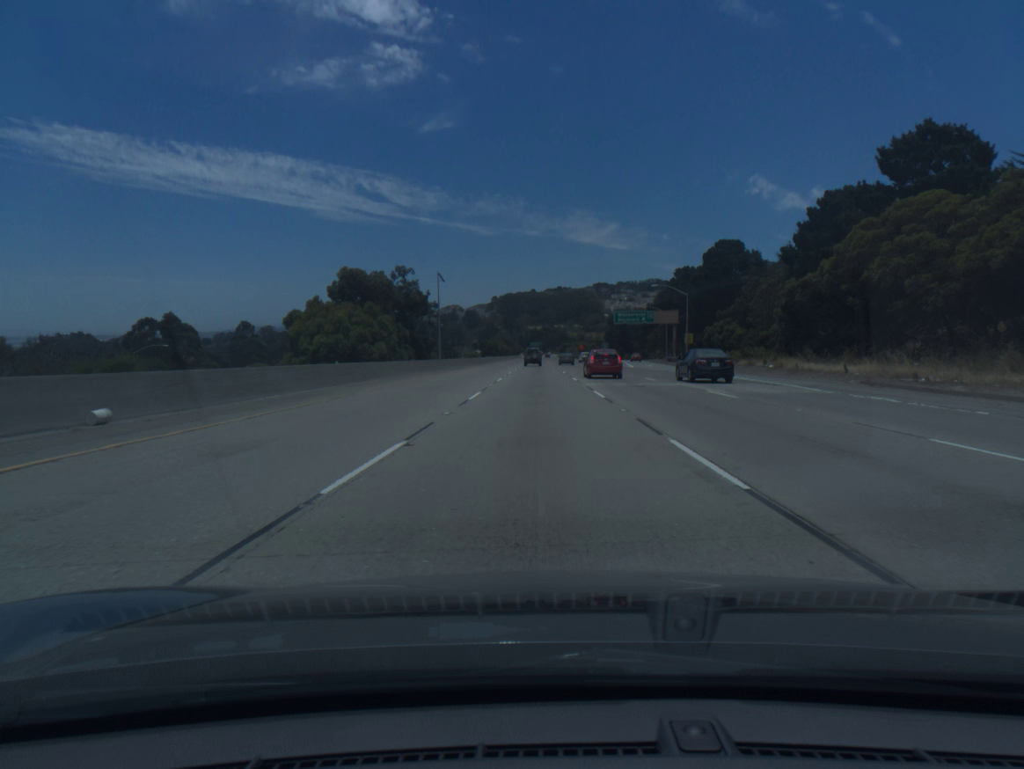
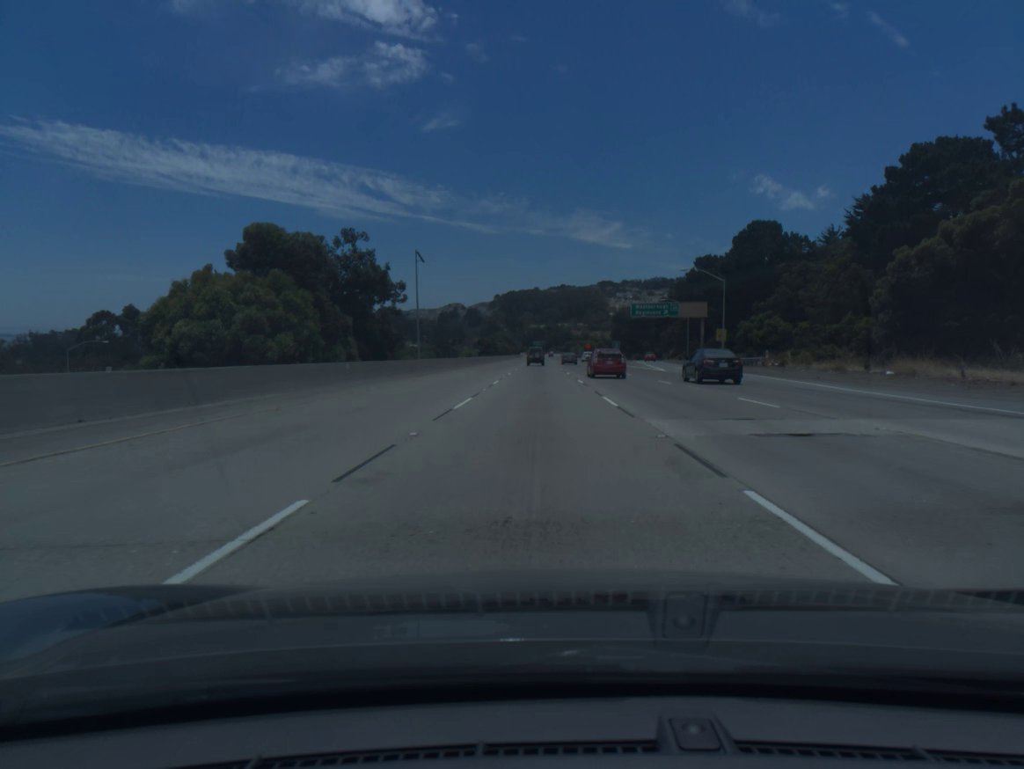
(0.0, +18.6) m; 0°
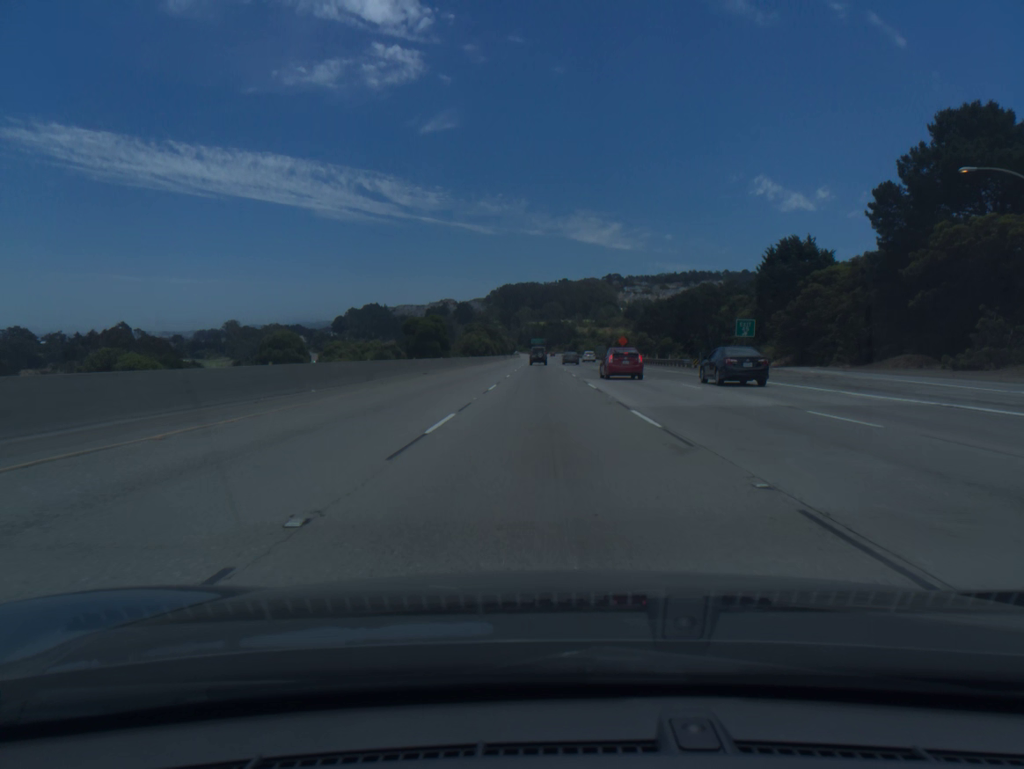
(-0.5, +92.7) m; 0°
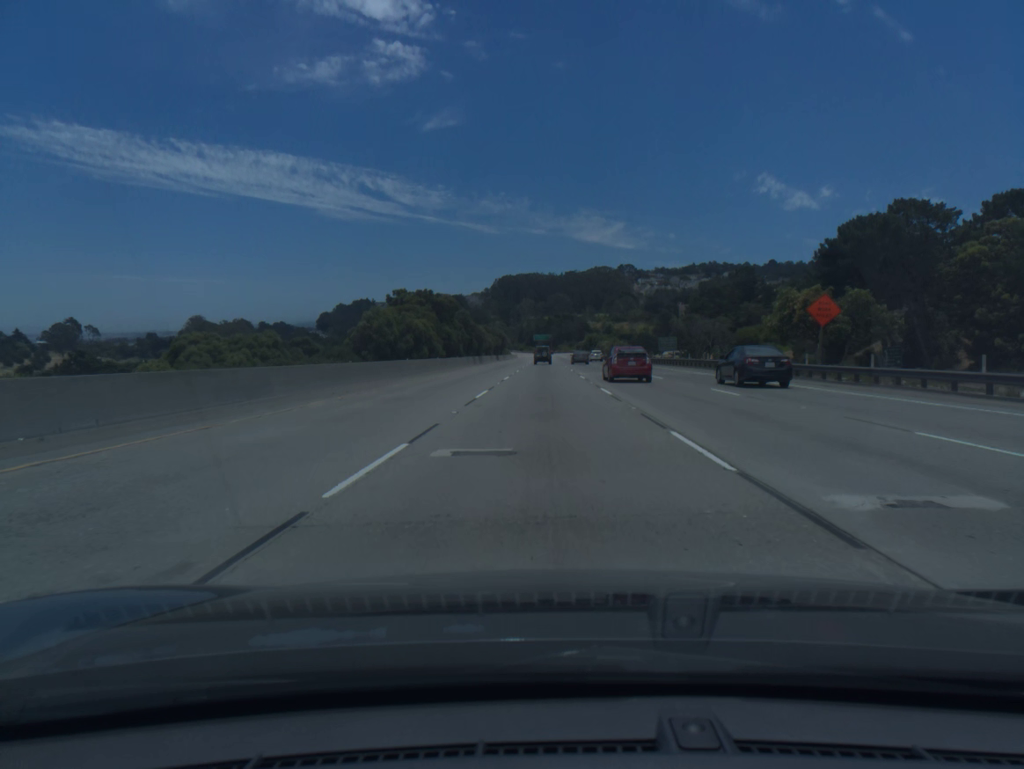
(-0.2, +92.6) m; 0°
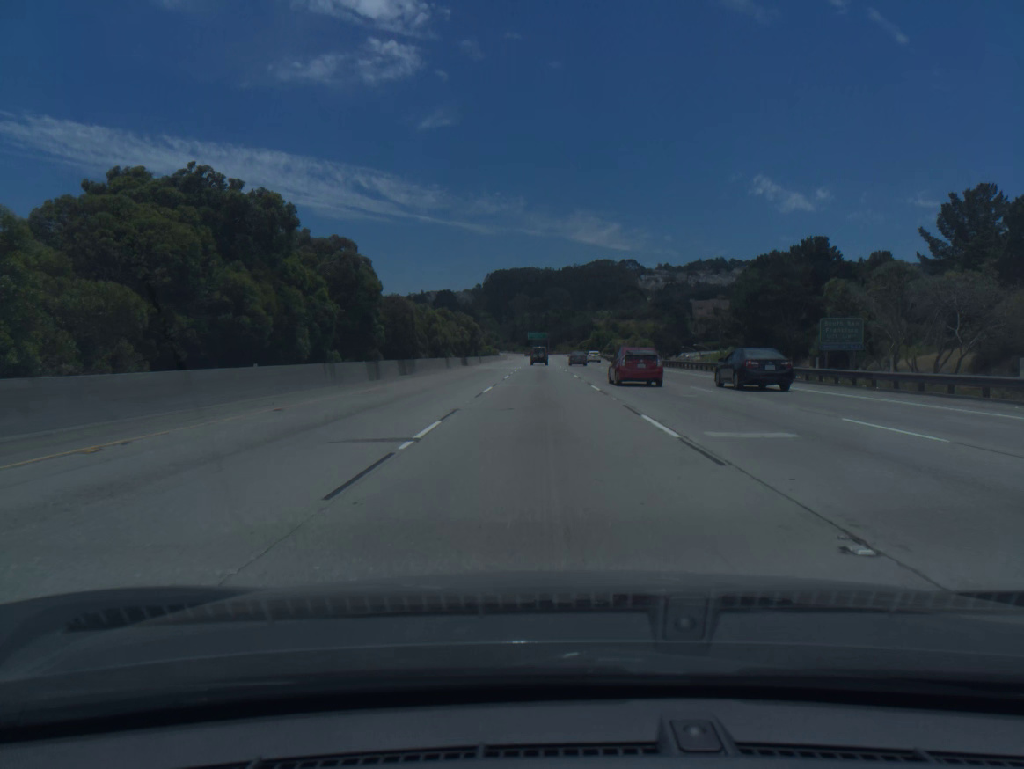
(+0.1, +55.4) m; 0°
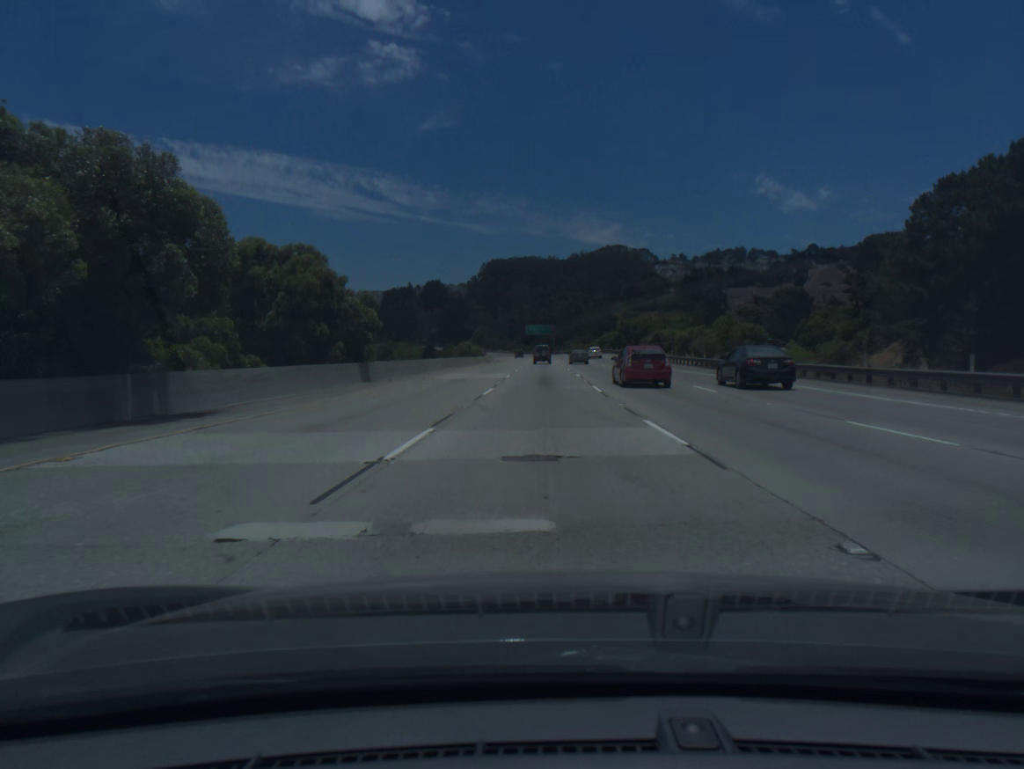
(-0.1, +73.7) m; 0°
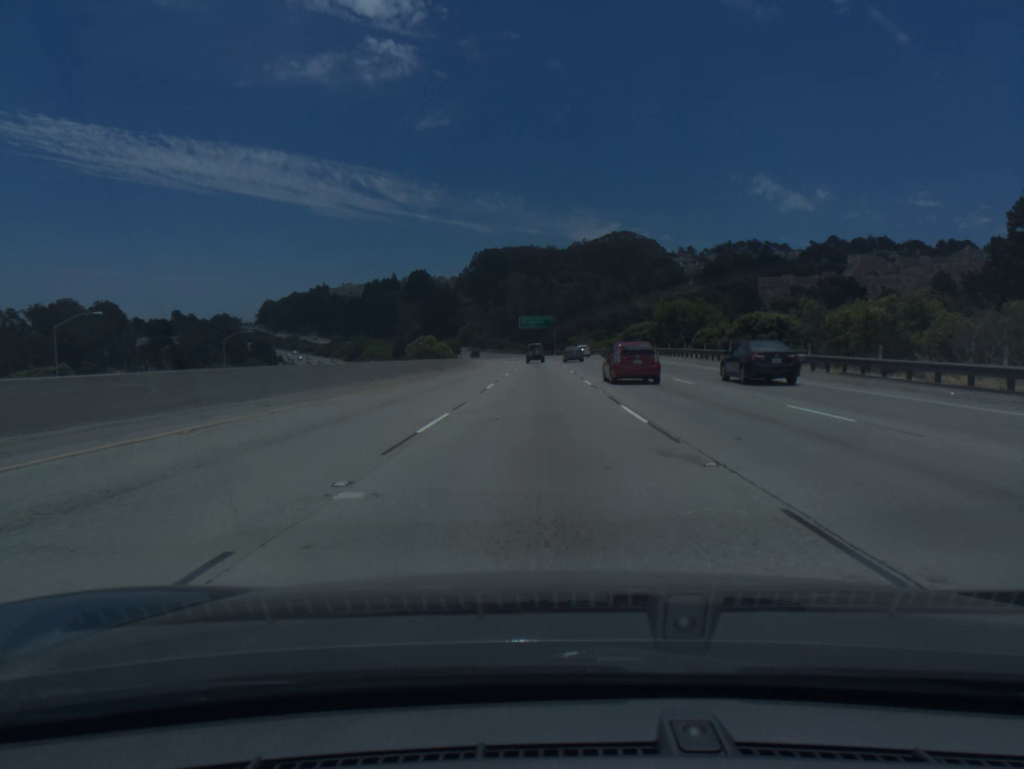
(+0.1, +55.3) m; 0°
